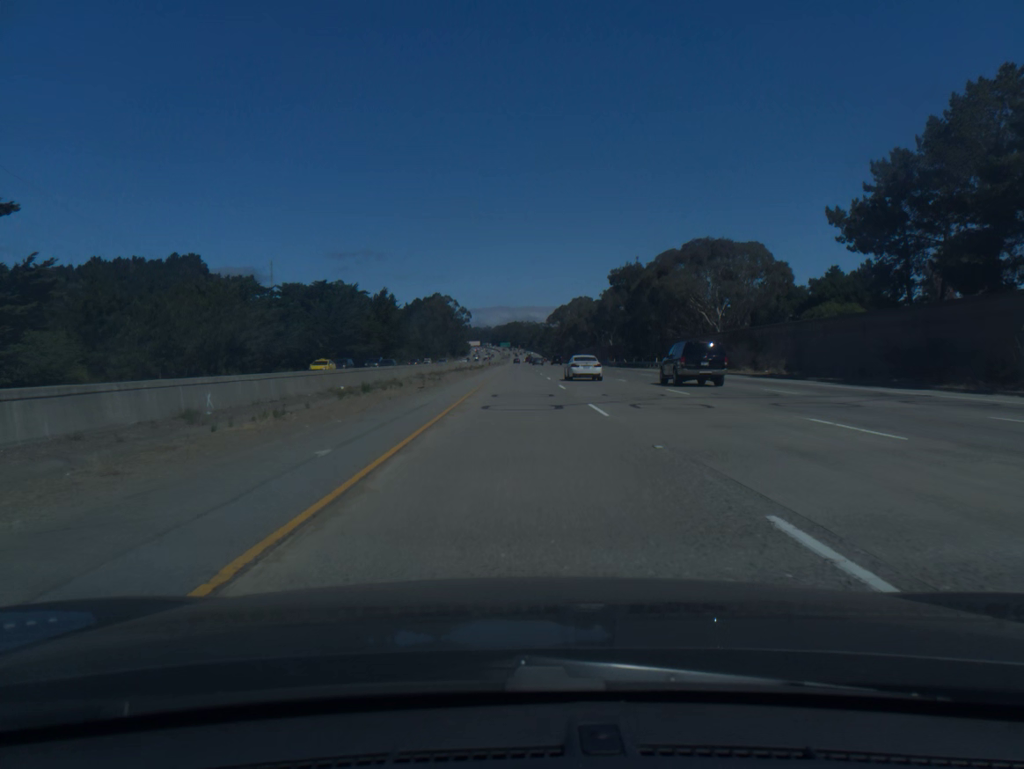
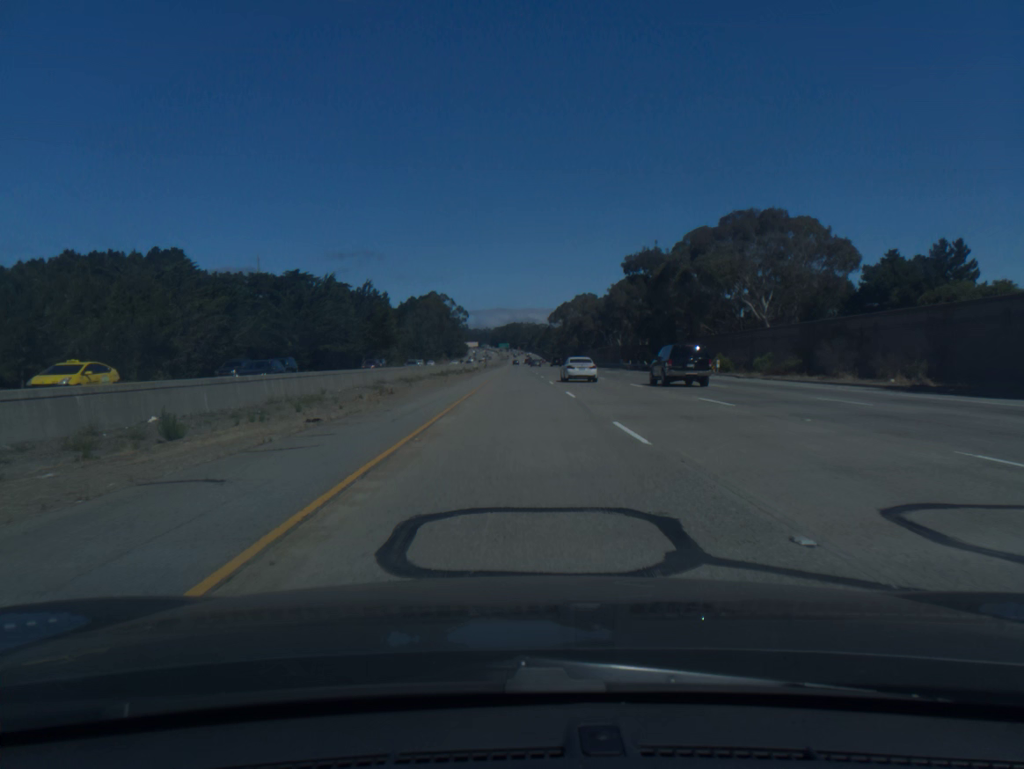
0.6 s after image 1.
(0.0, +20.2) m; 0°
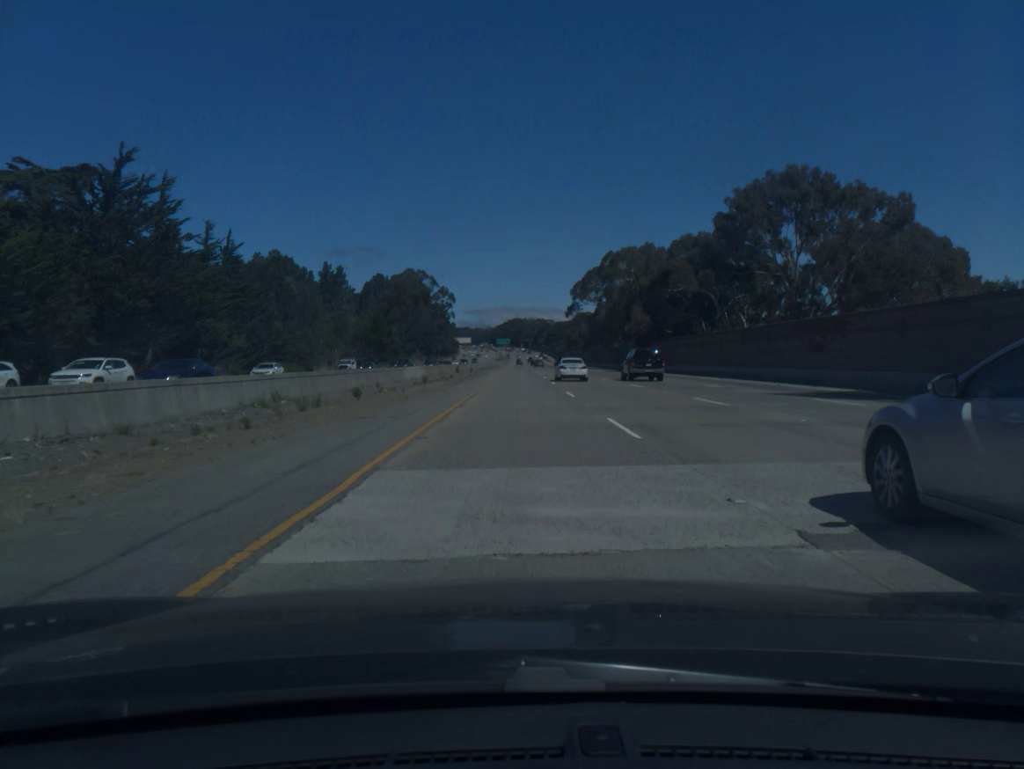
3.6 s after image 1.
(-0.1, +101.2) m; 0°
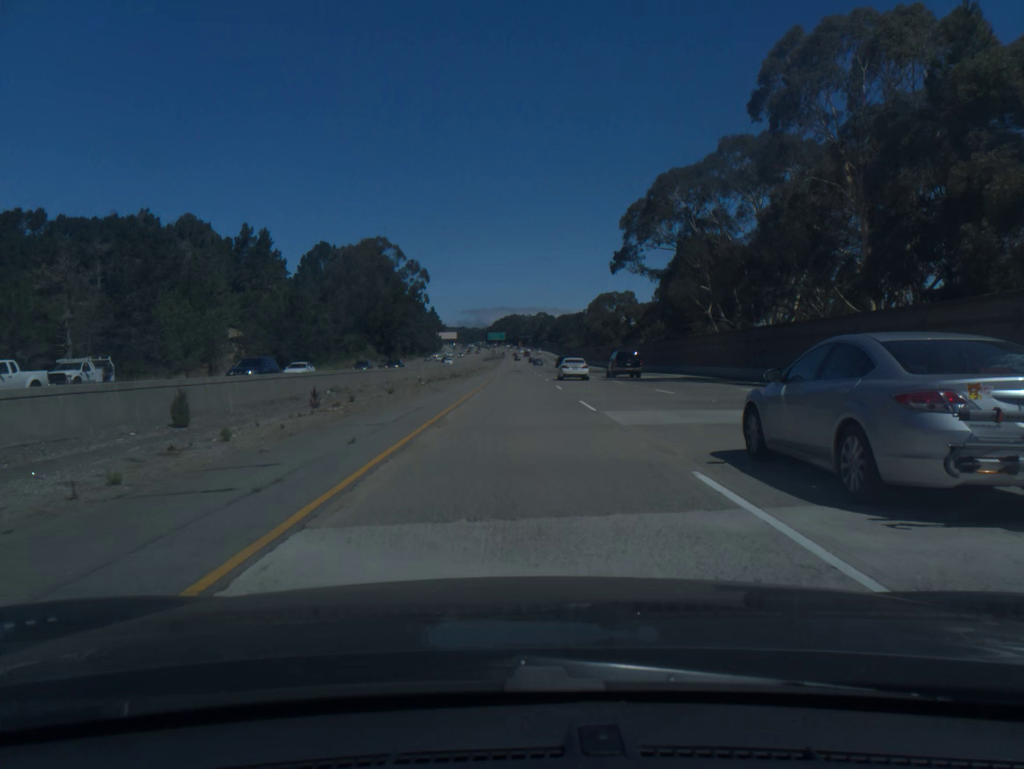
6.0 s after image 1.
(+0.1, +81.0) m; 0°
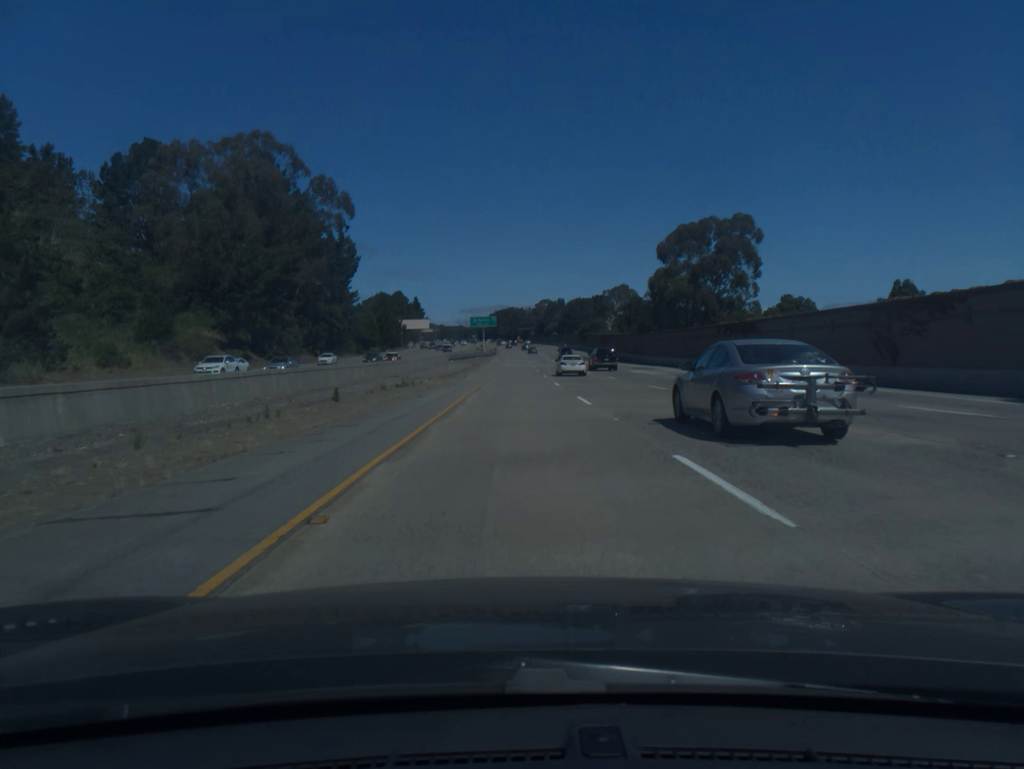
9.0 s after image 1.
(-0.2, +101.0) m; 0°
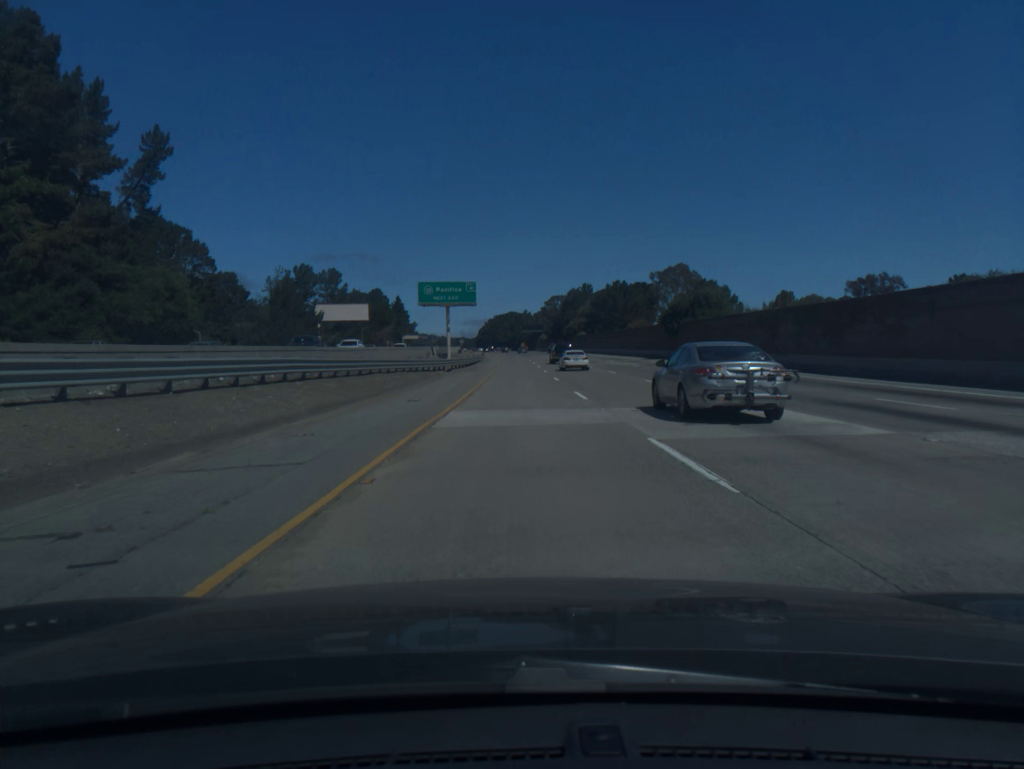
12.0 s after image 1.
(-0.2, +100.8) m; 0°
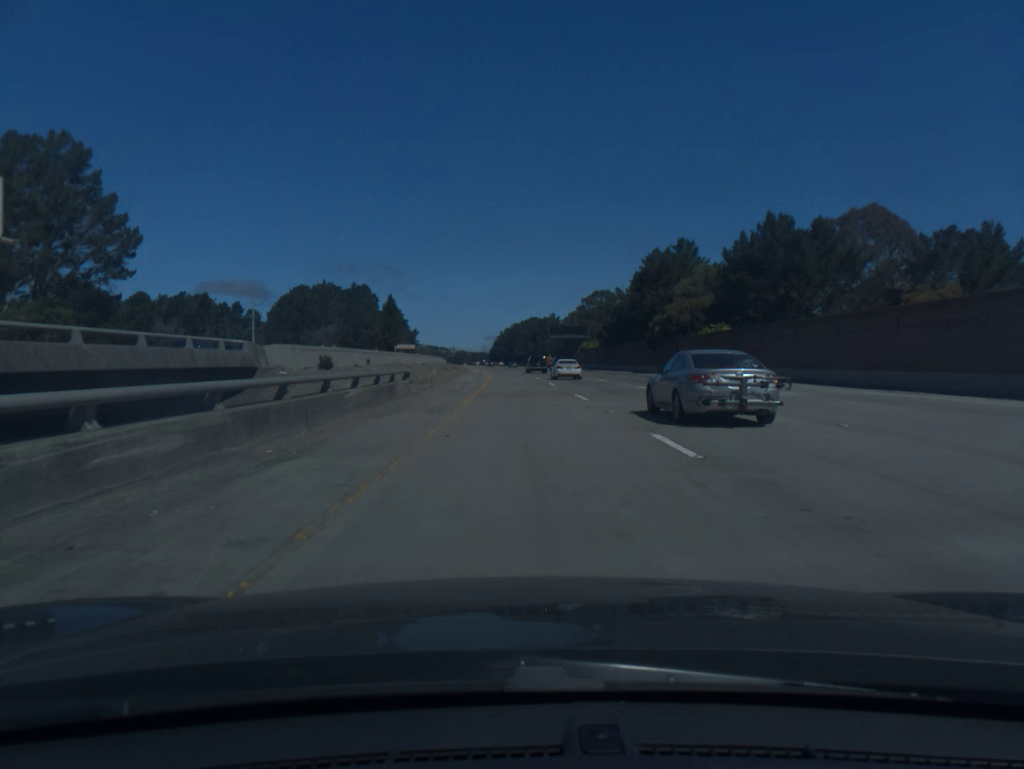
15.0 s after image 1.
(-0.7, +100.2) m; -1°
